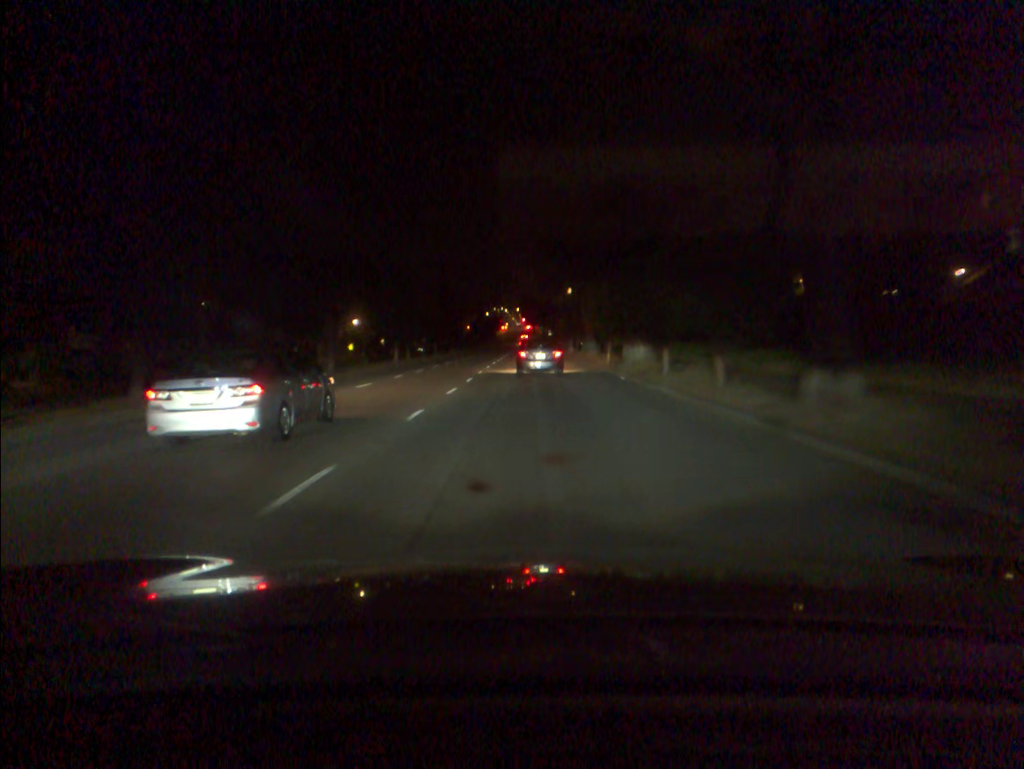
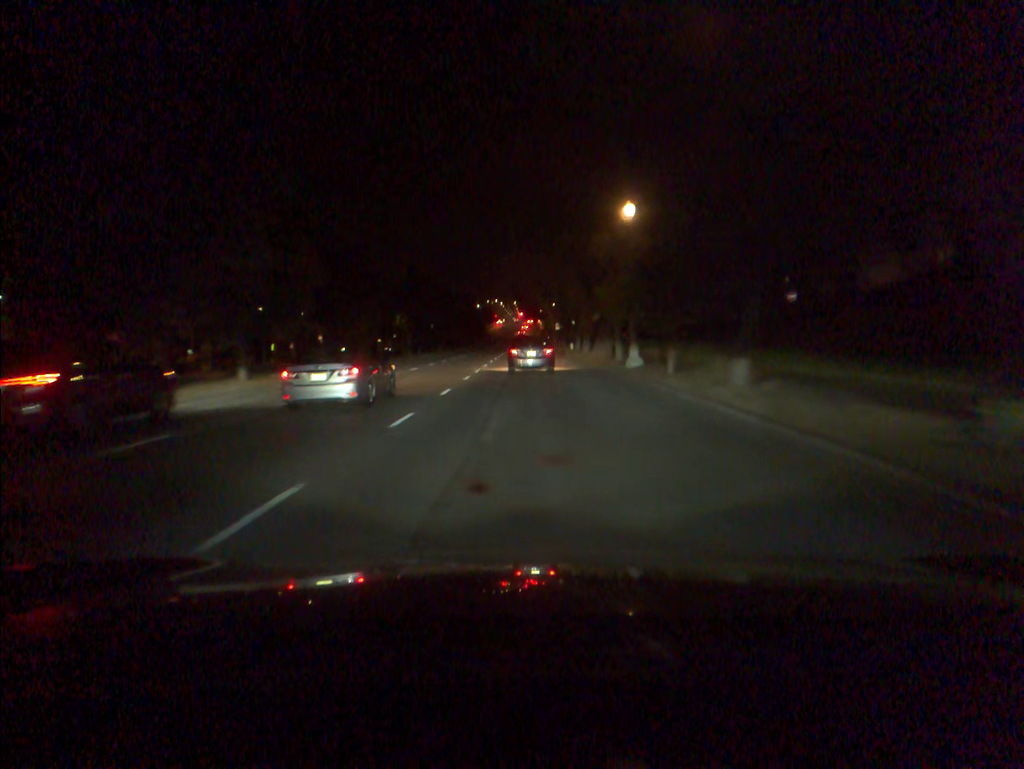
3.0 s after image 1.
(0.0, +44.5) m; 0°
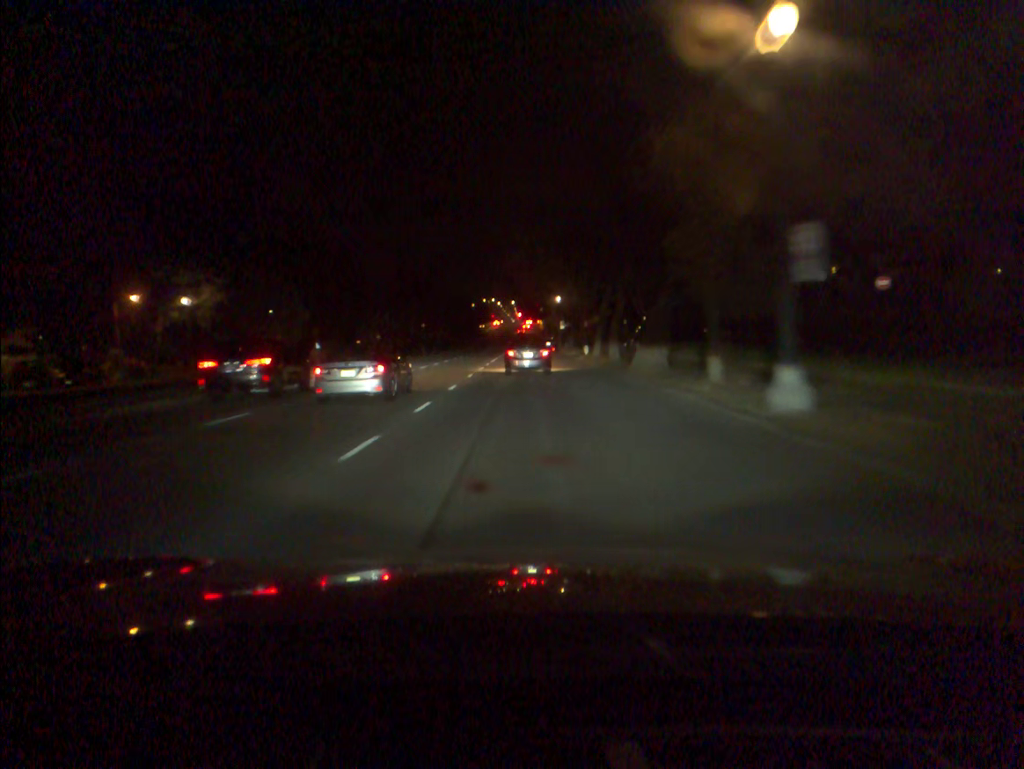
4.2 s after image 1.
(0.0, +18.3) m; 0°
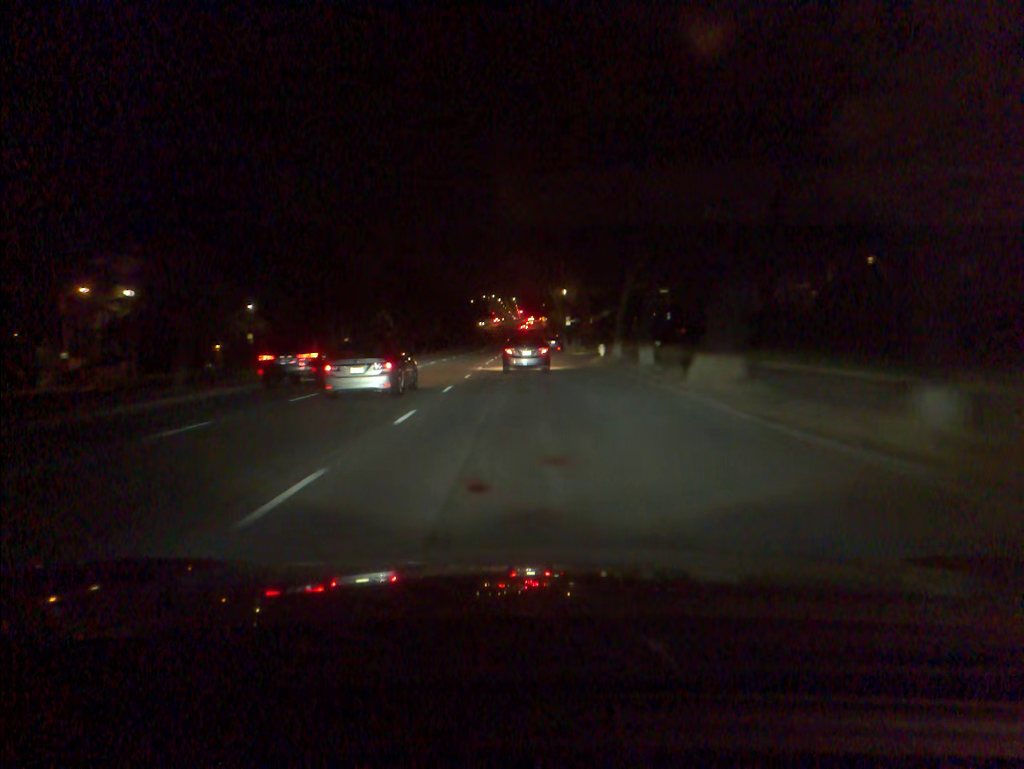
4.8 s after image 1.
(0.0, +9.4) m; 0°
